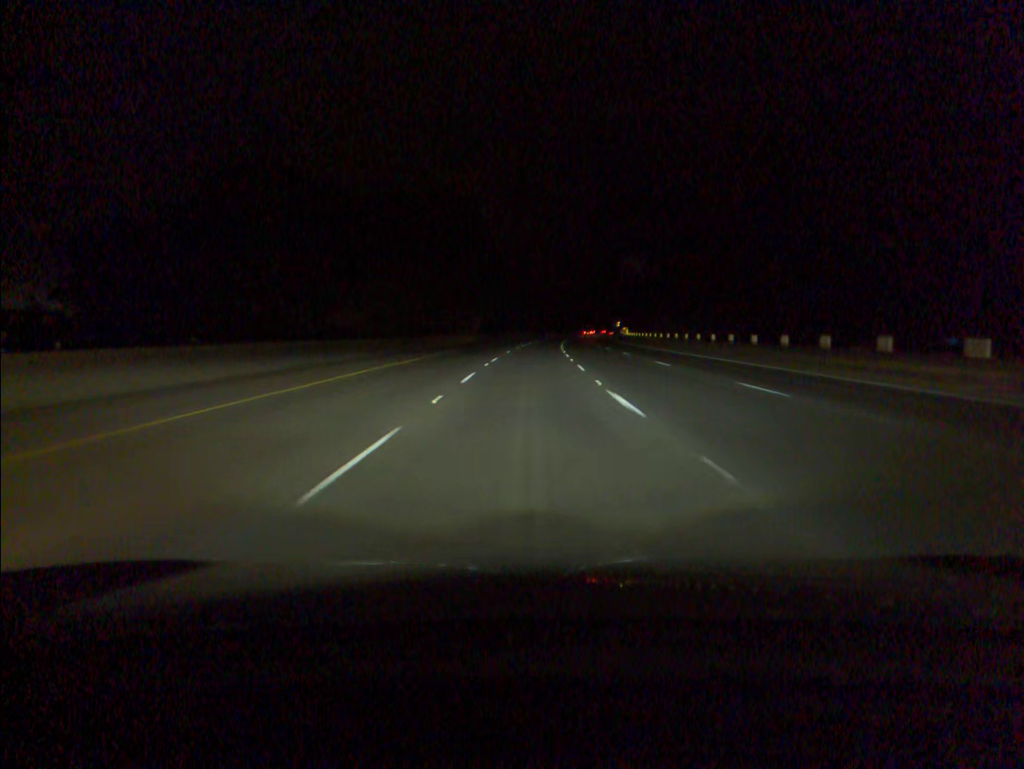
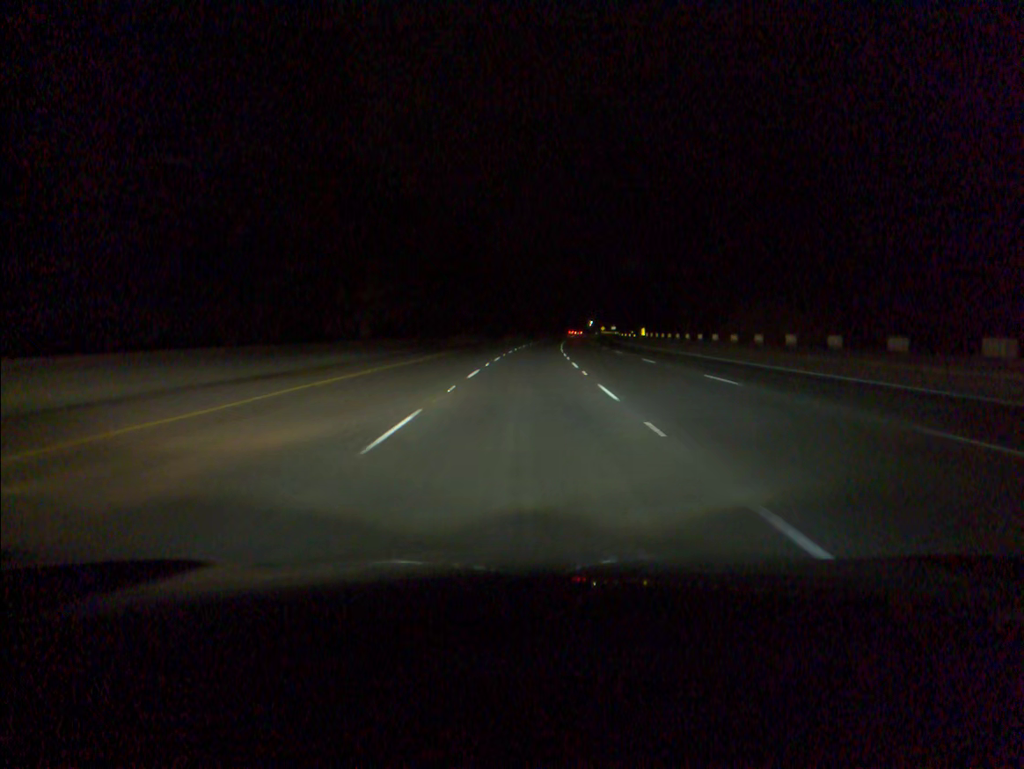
(+1.7, +70.0) m; +3°
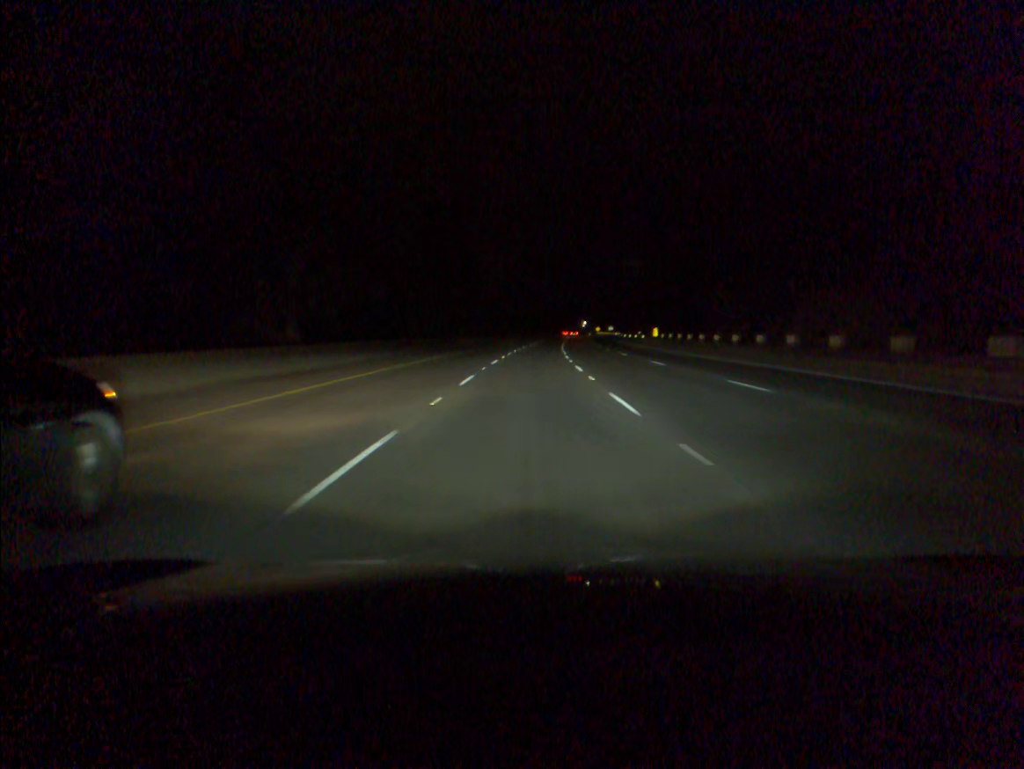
(+0.1, +17.5) m; +1°
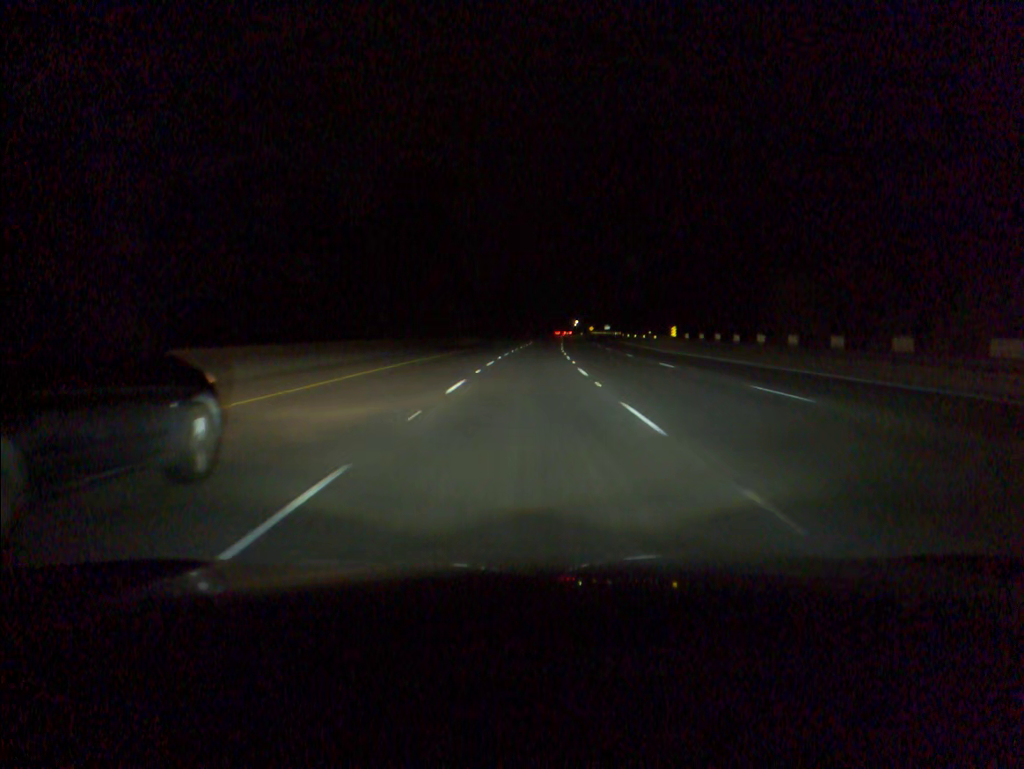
(+0.1, +17.4) m; +1°
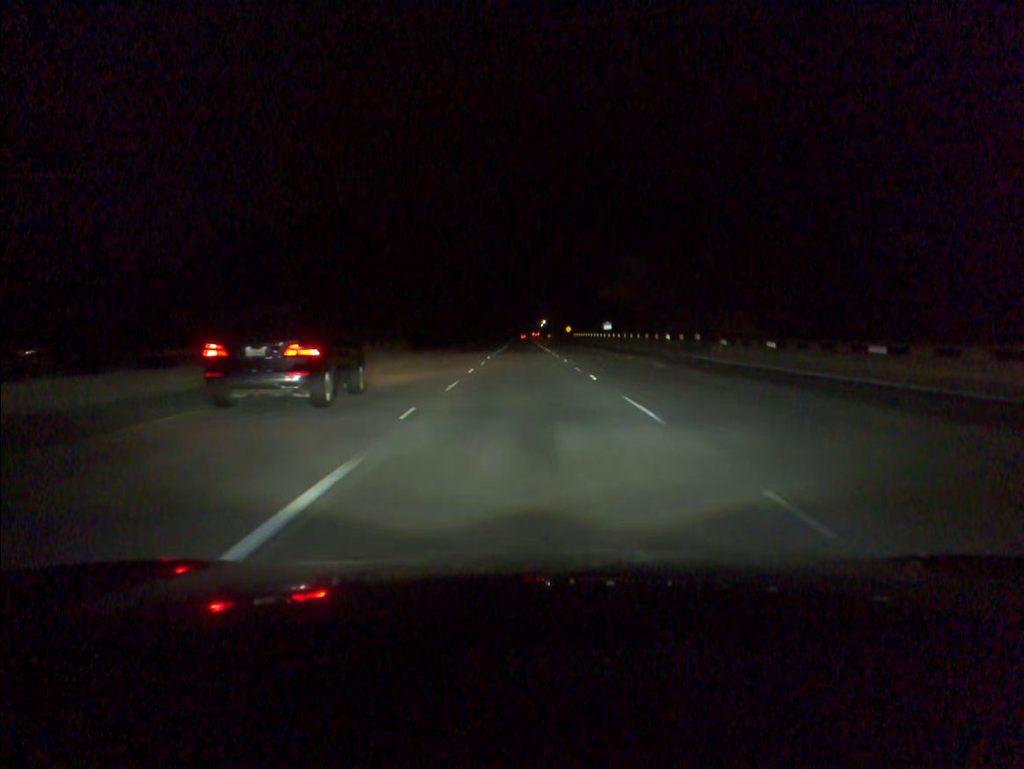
(+2.4, +87.0) m; +3°
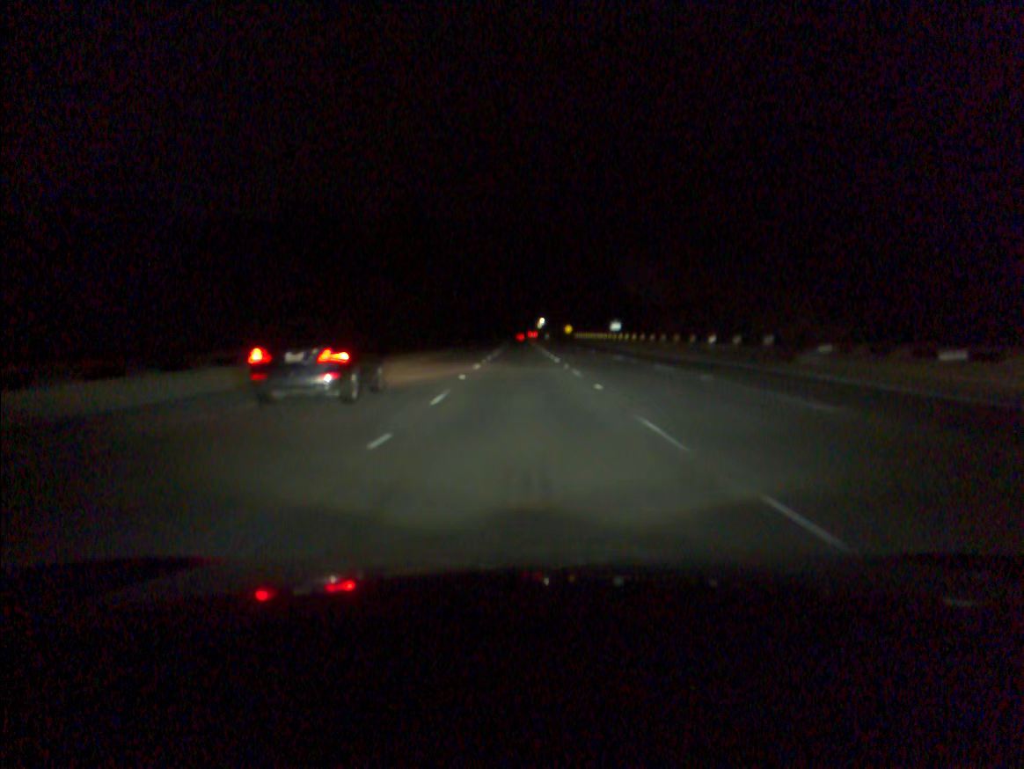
(0.0, +17.5) m; 0°
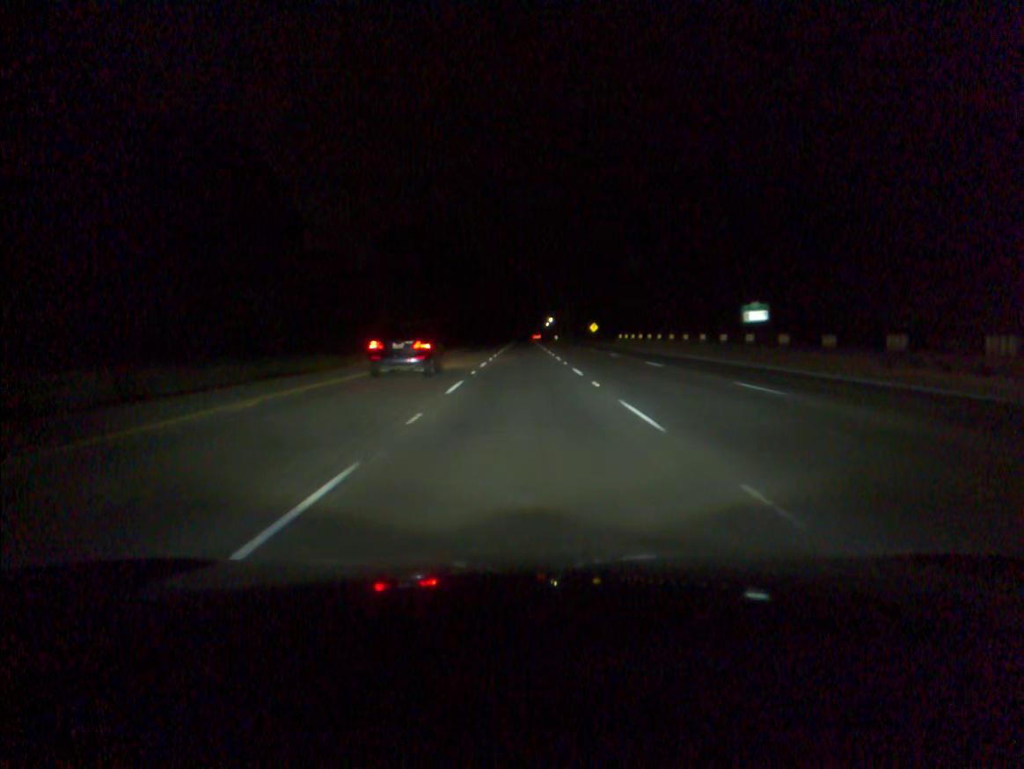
(-0.1, +70.2) m; 0°
